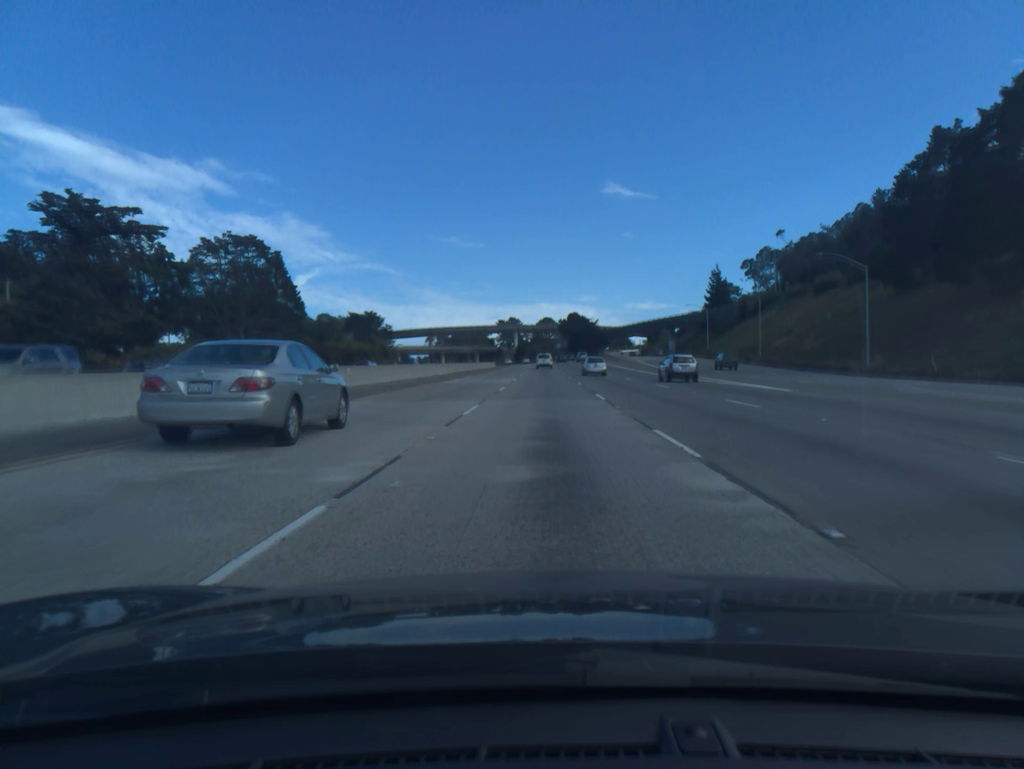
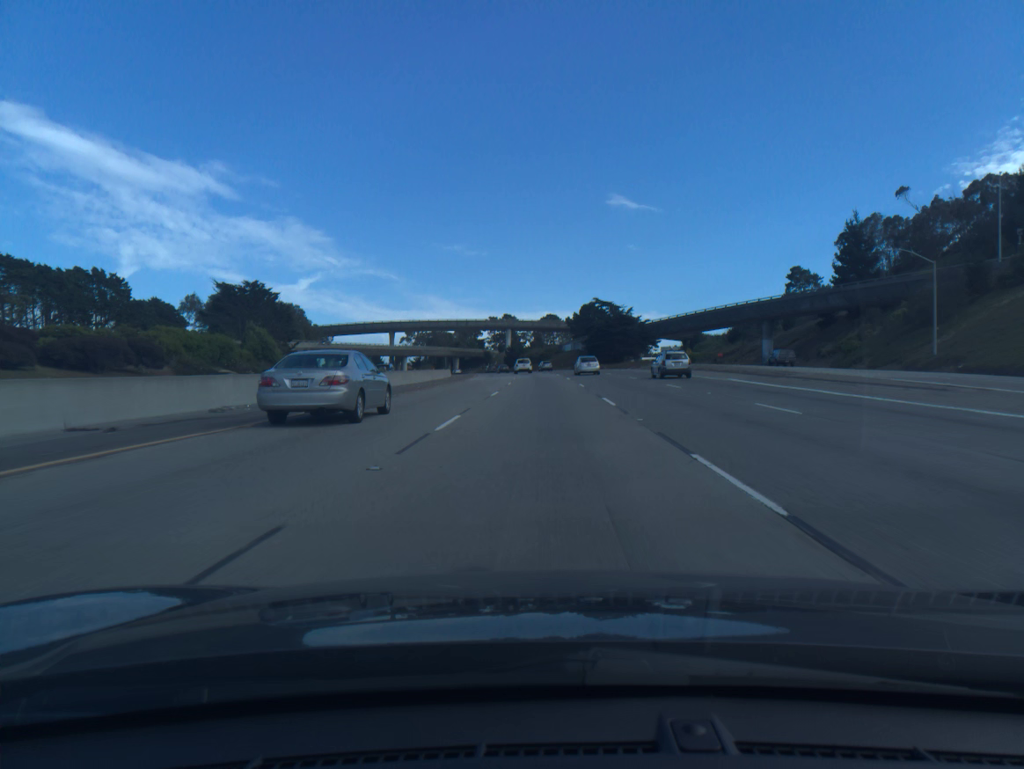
(+0.1, +91.4) m; 0°
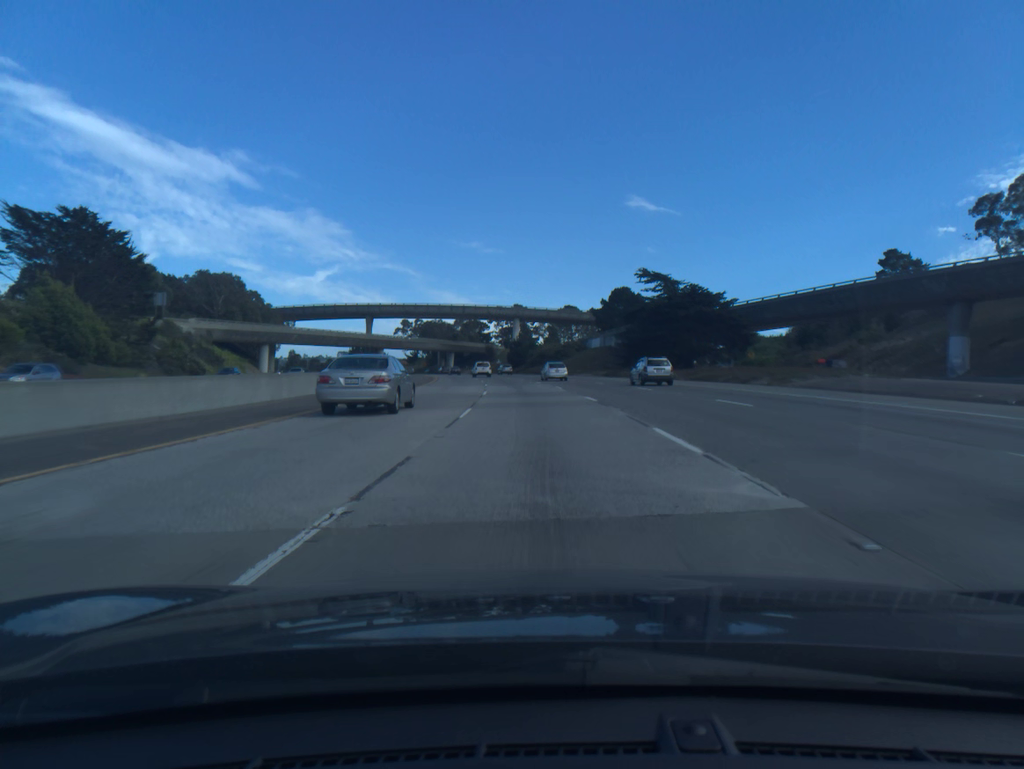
(-0.3, +54.7) m; -1°
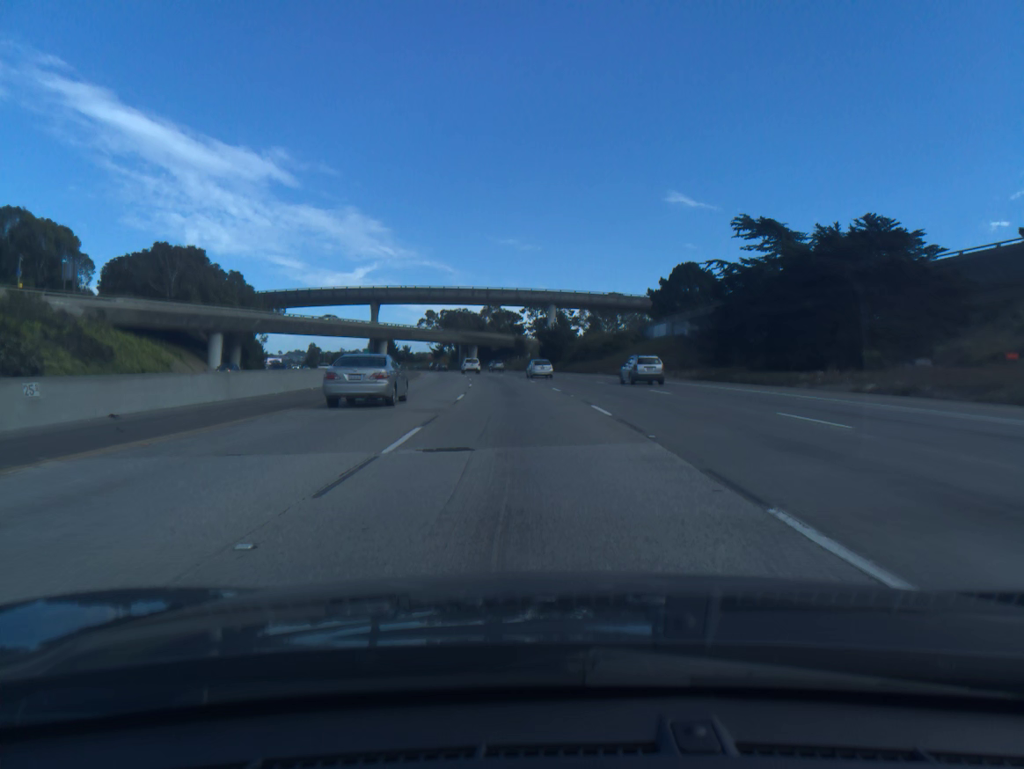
(-0.6, +36.4) m; -2°
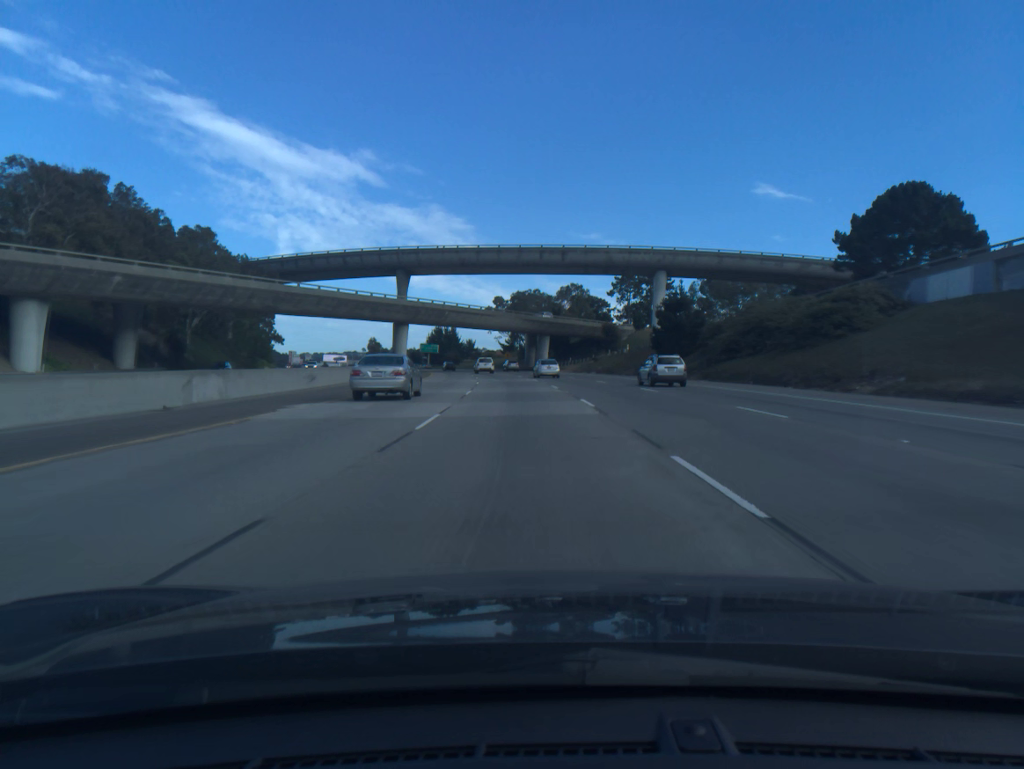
(-2.8, +54.6) m; -6°
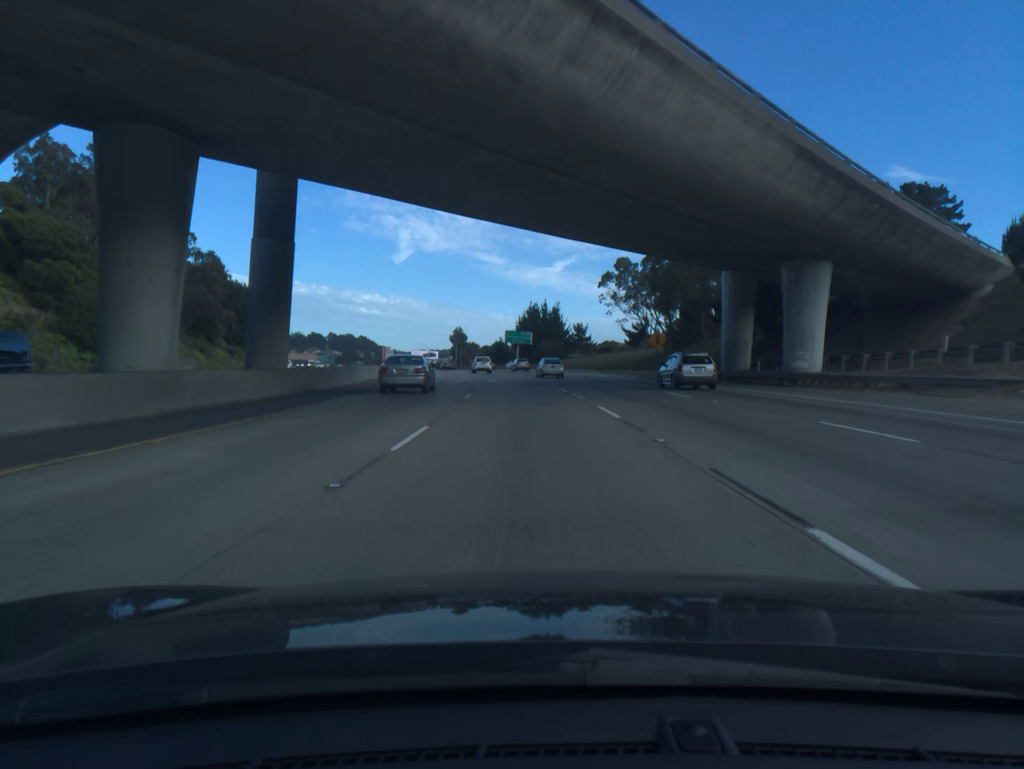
(-6.9, +91.3) m; -8°
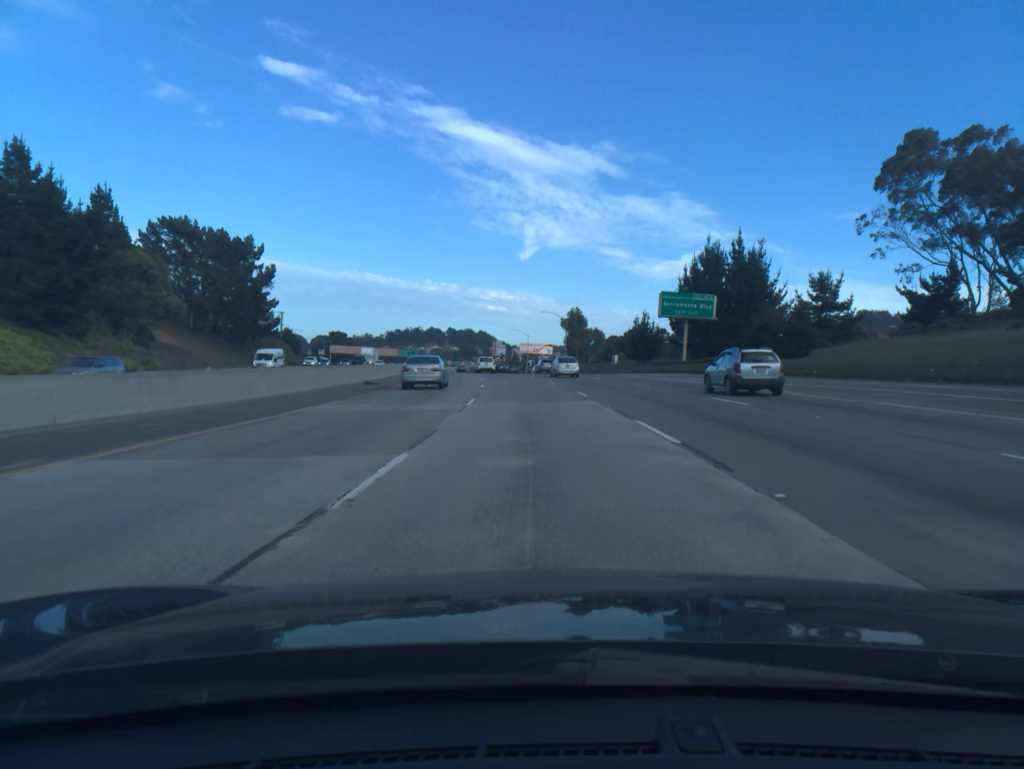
(-7.2, +91.8) m; -9°
